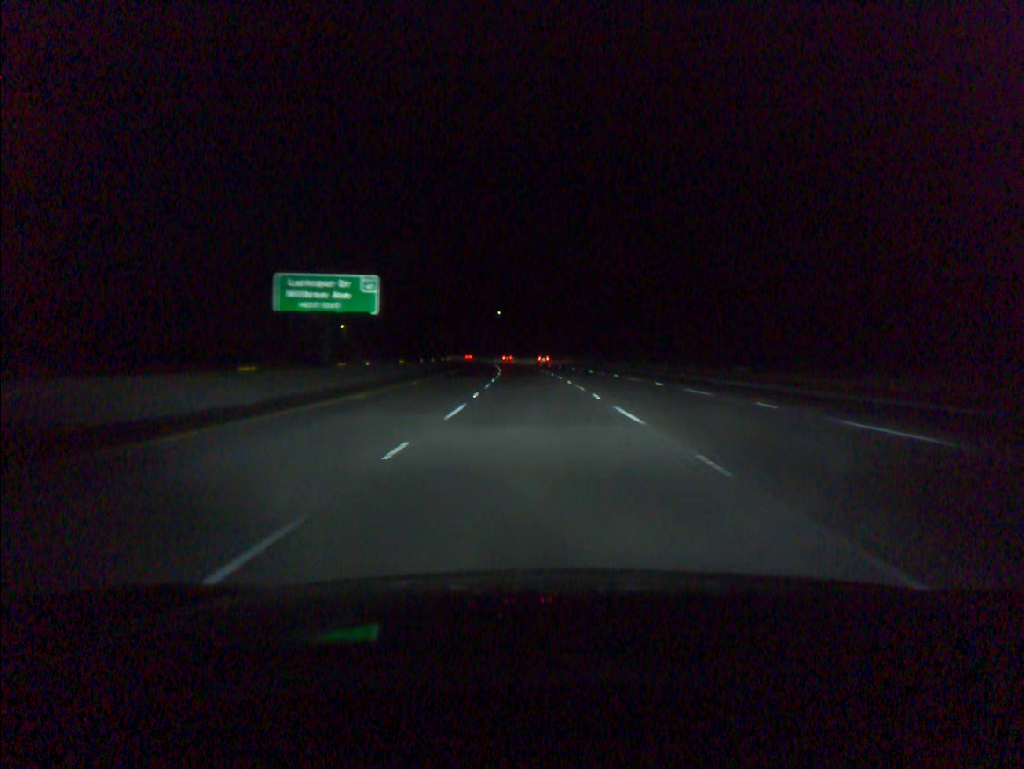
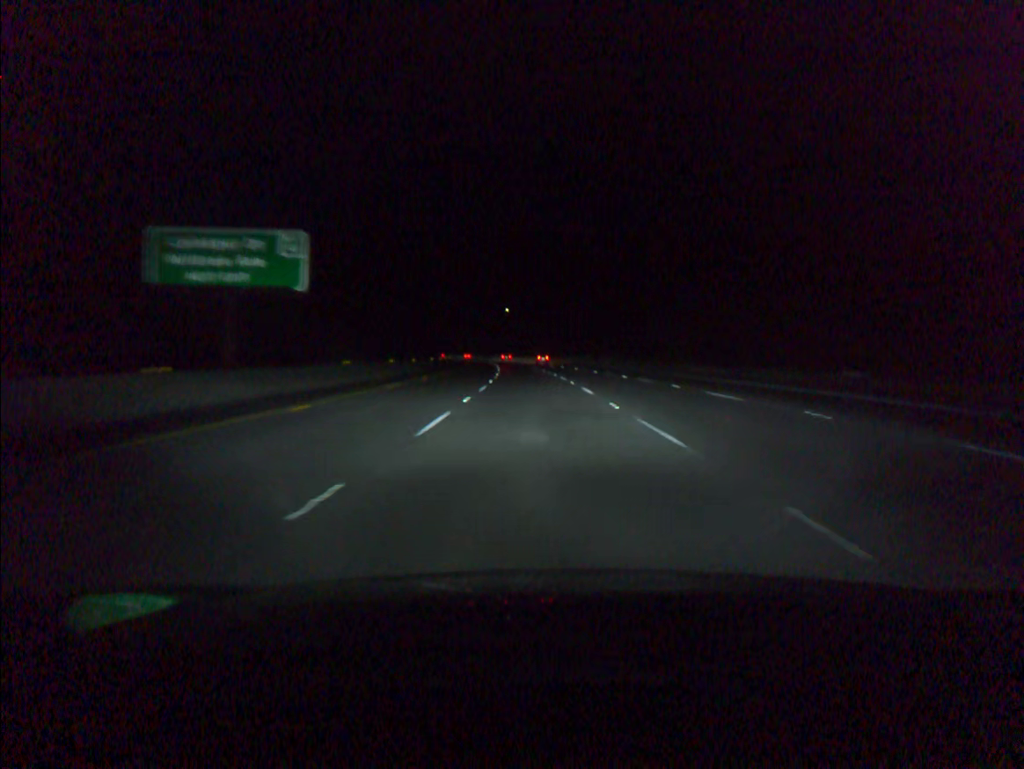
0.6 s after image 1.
(-0.1, +18.2) m; -1°
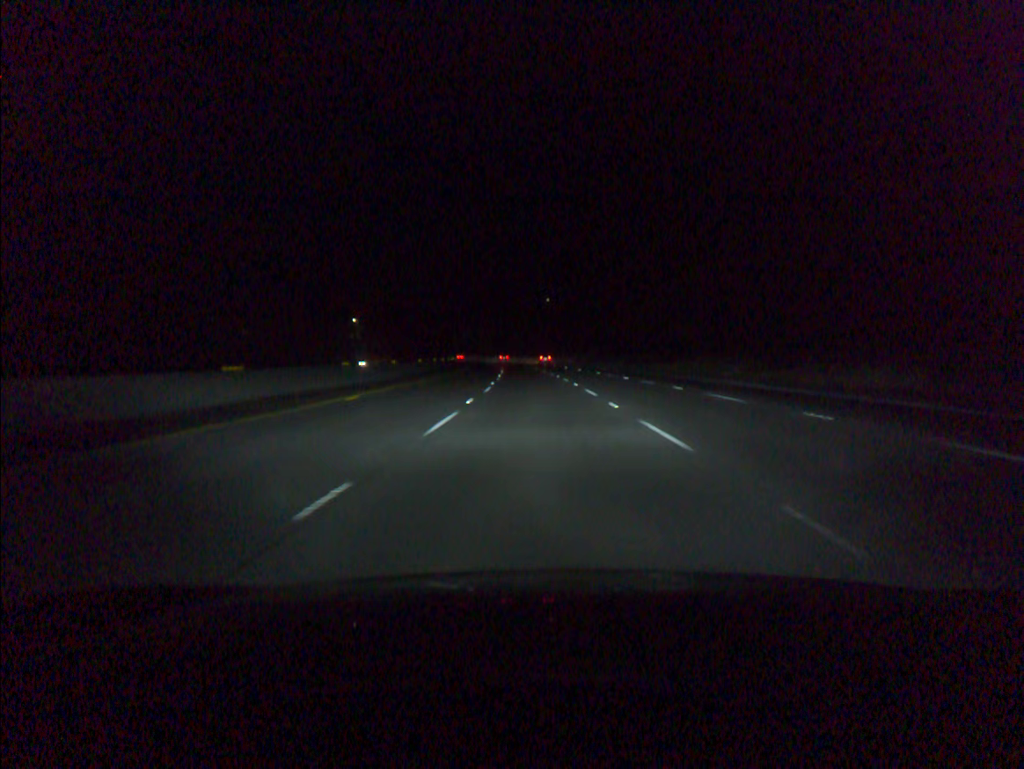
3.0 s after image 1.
(-1.9, +72.9) m; -3°
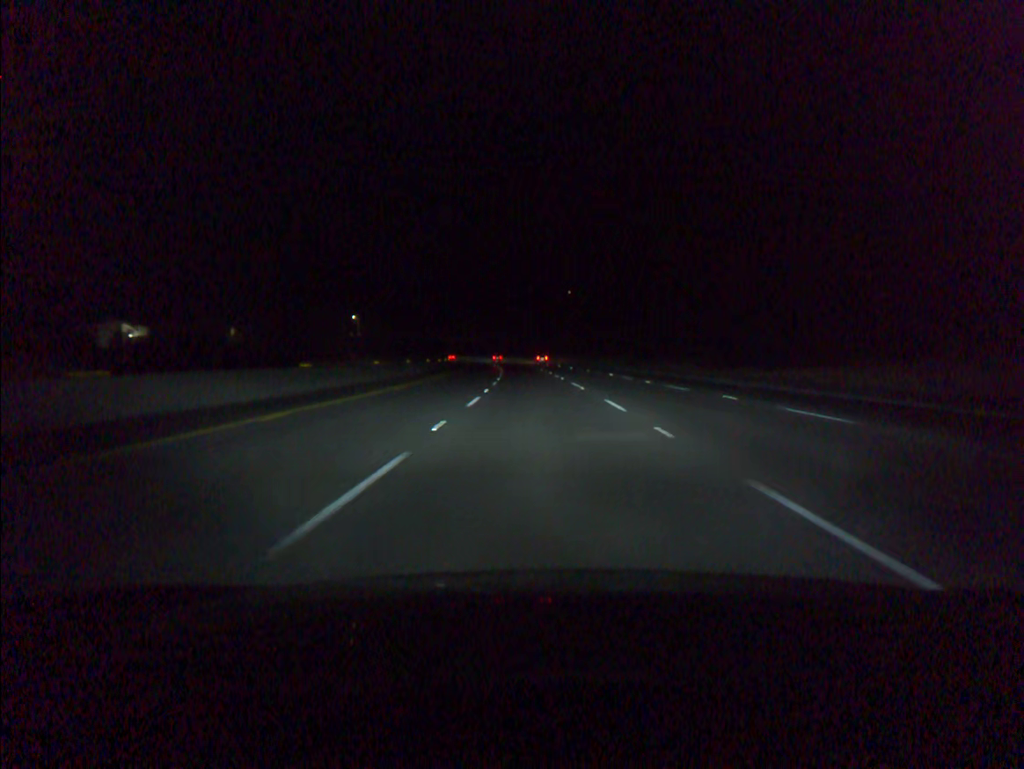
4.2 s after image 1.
(-0.4, +36.5) m; -1°
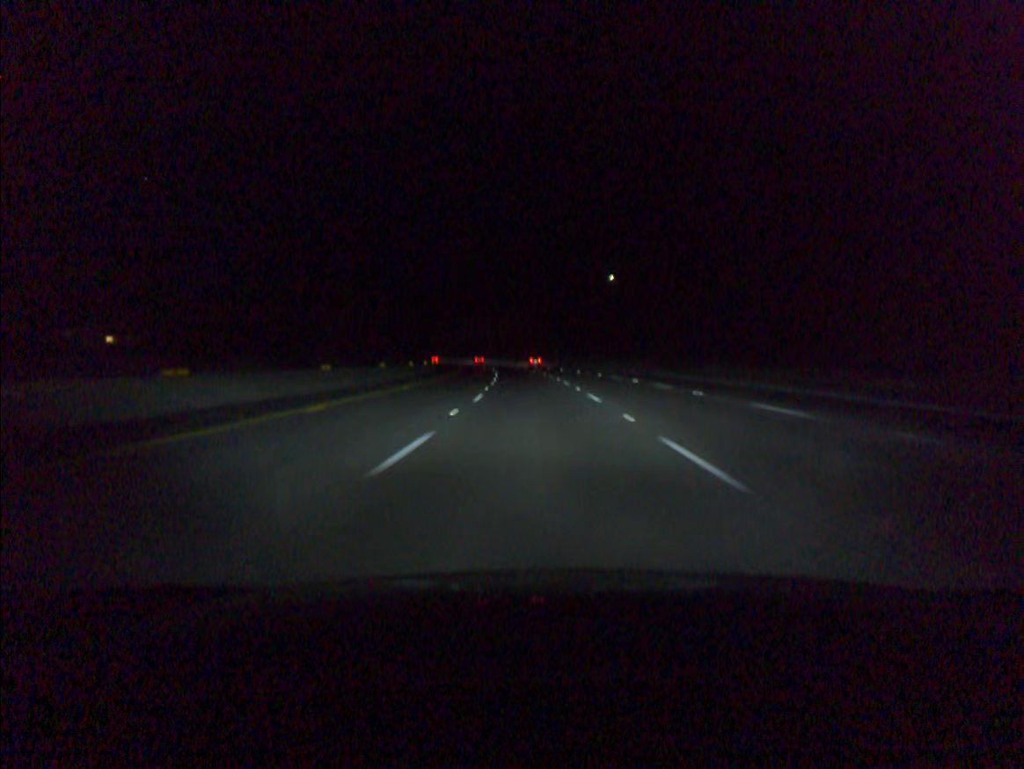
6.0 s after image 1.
(-1.0, +54.9) m; -2°
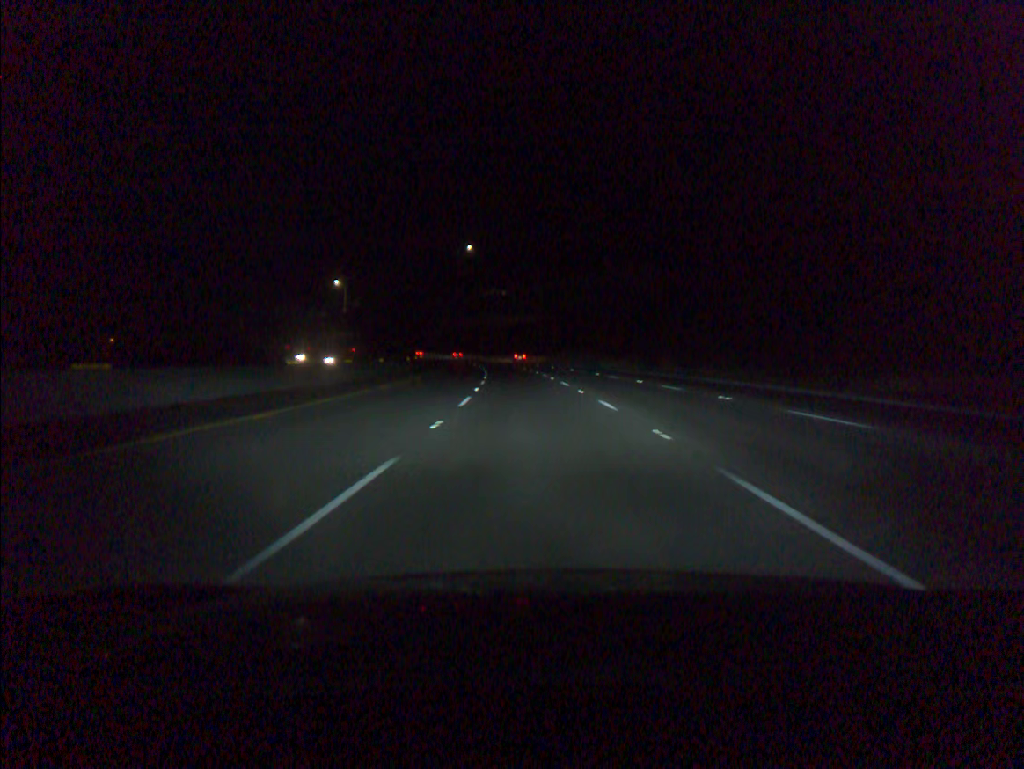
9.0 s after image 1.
(-3.8, +91.4) m; -5°
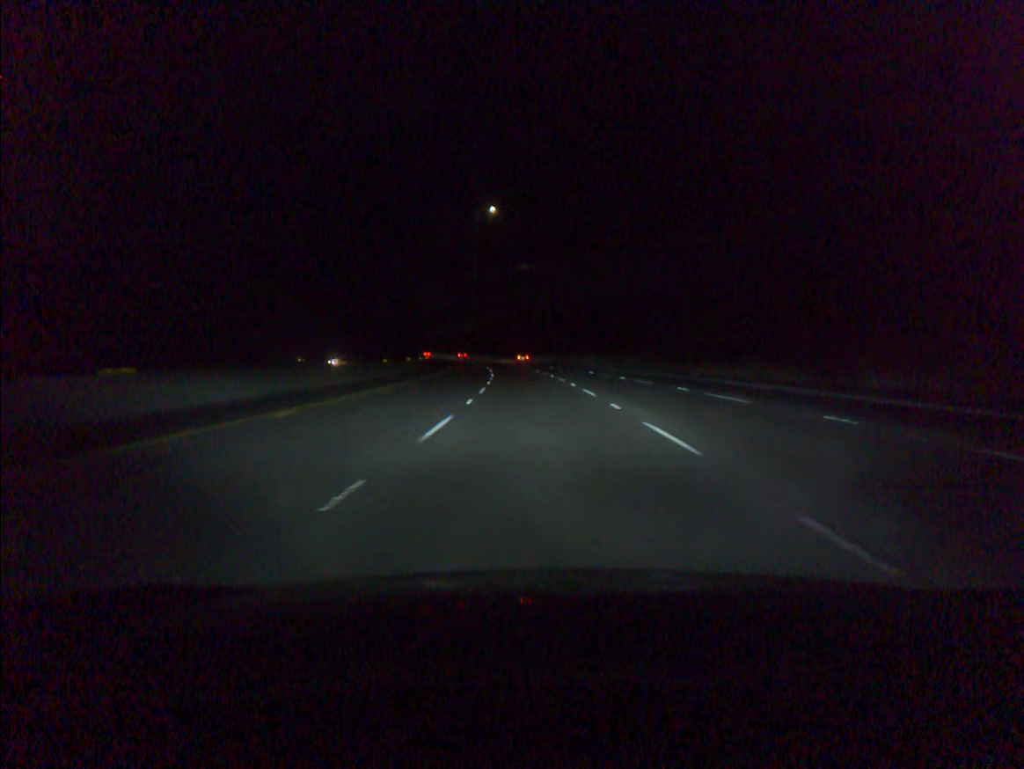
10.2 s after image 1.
(-0.9, +36.5) m; -3°
